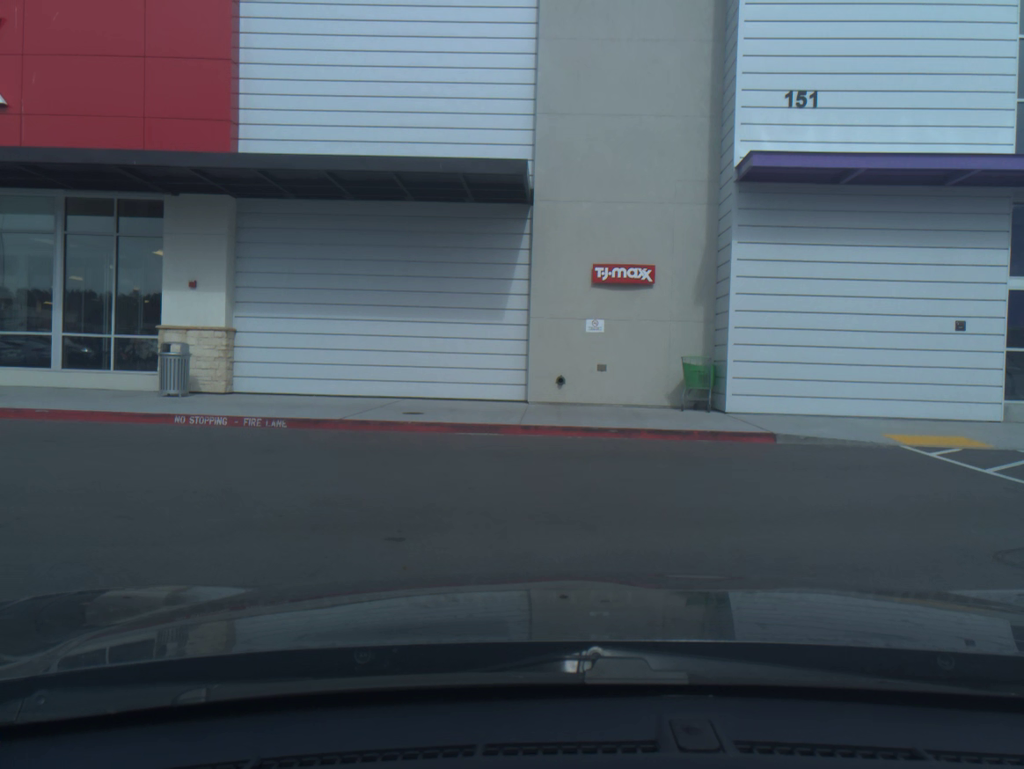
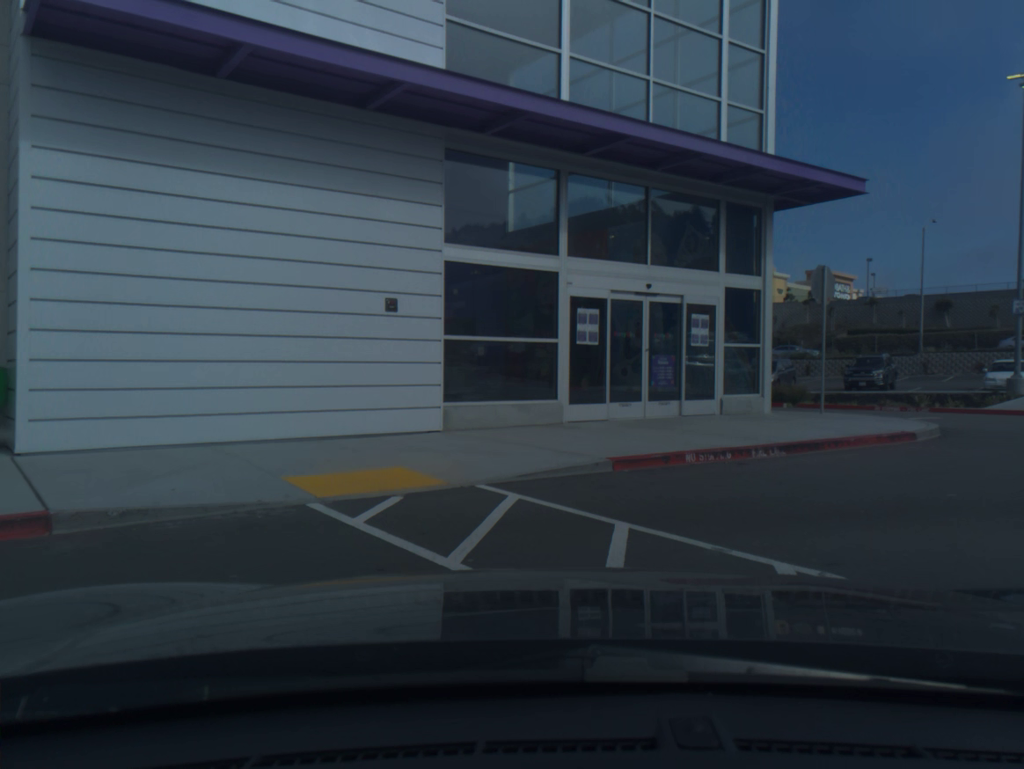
(+2.2, +4.9) m; +53°
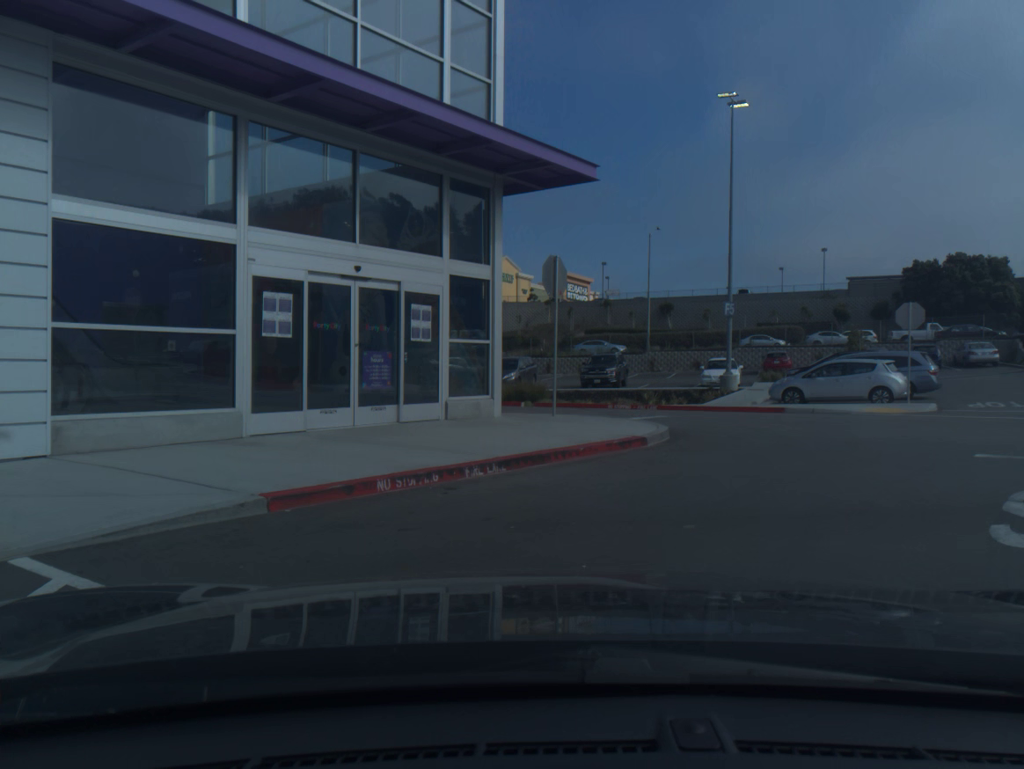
(+0.3, +2.0) m; +15°
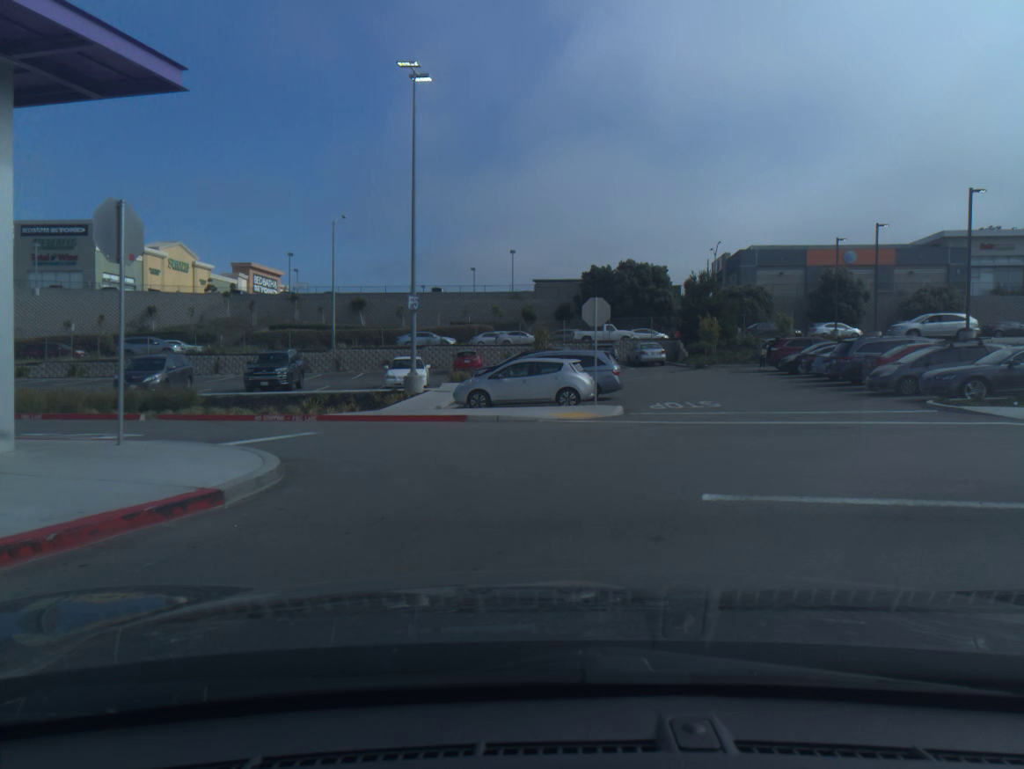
(+0.6, +4.0) m; +15°
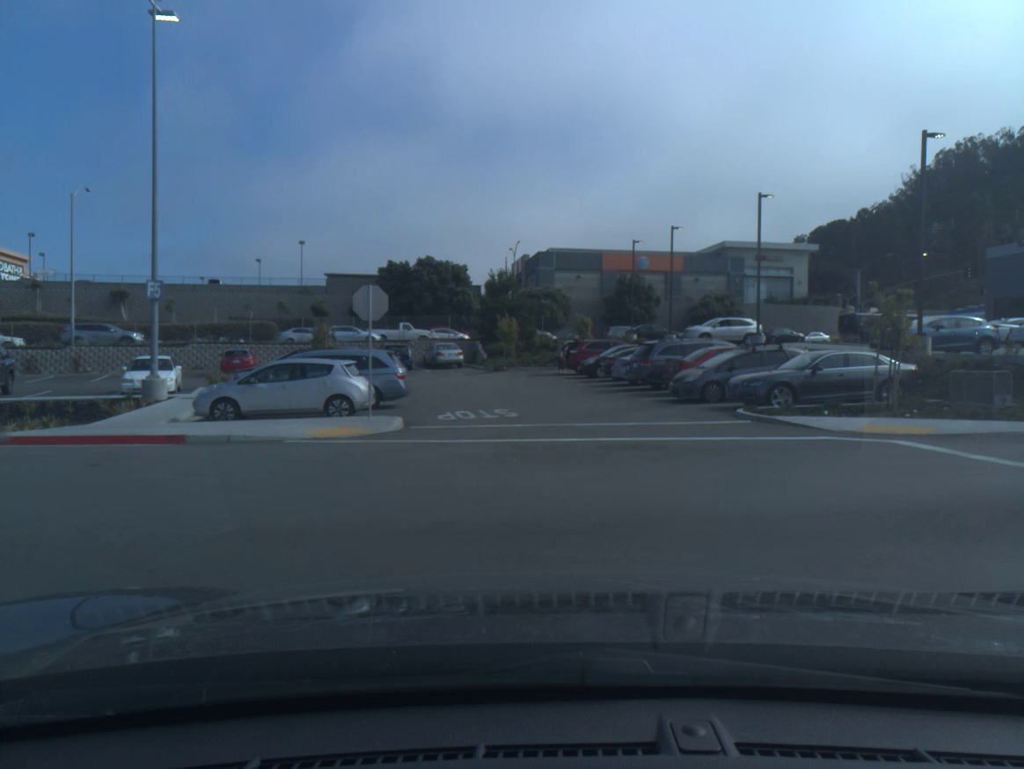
(+0.4, +3.4) m; +15°
